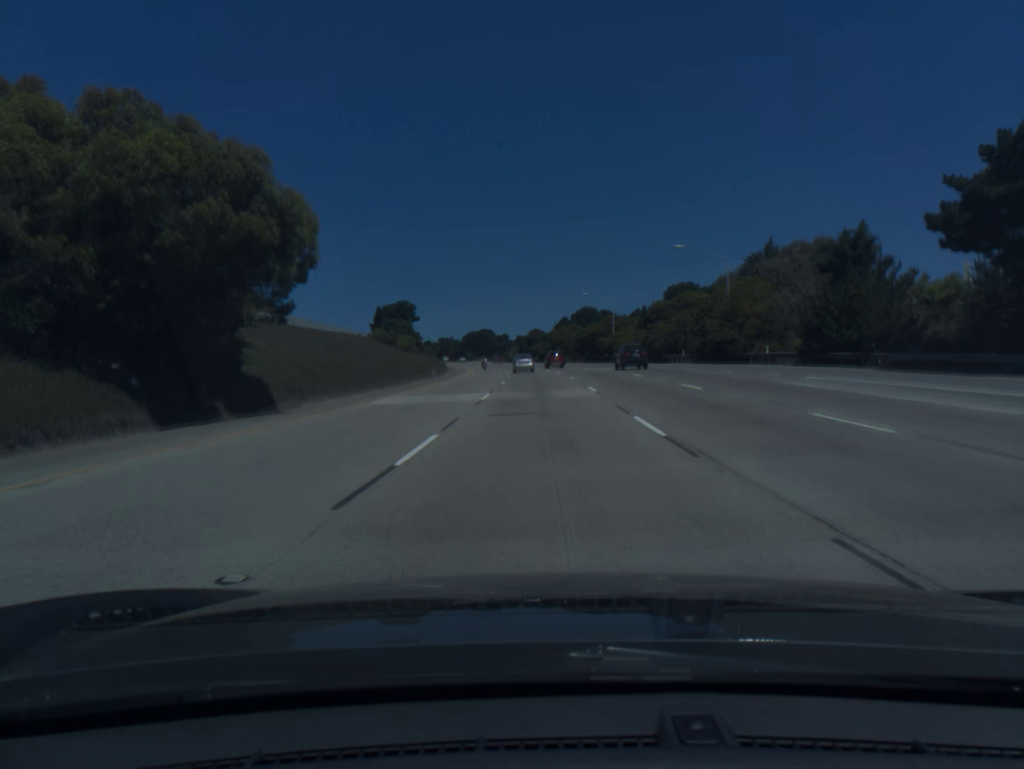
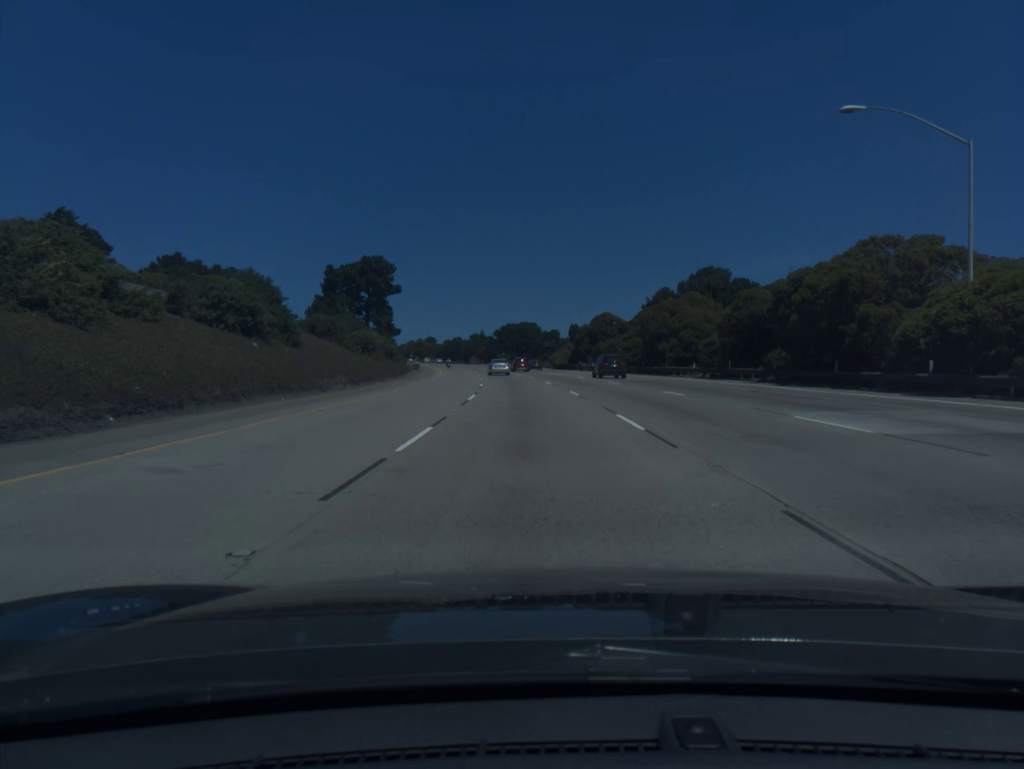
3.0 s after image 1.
(-1.8, +86.9) m; -4°
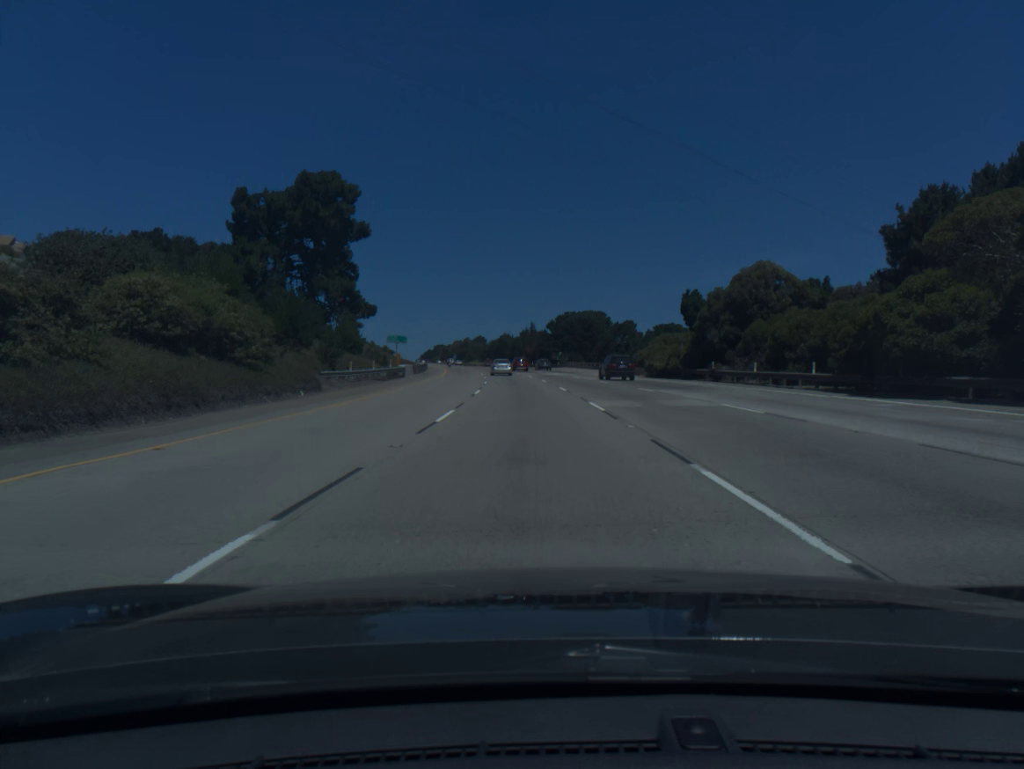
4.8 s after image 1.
(-2.0, +52.5) m; -4°
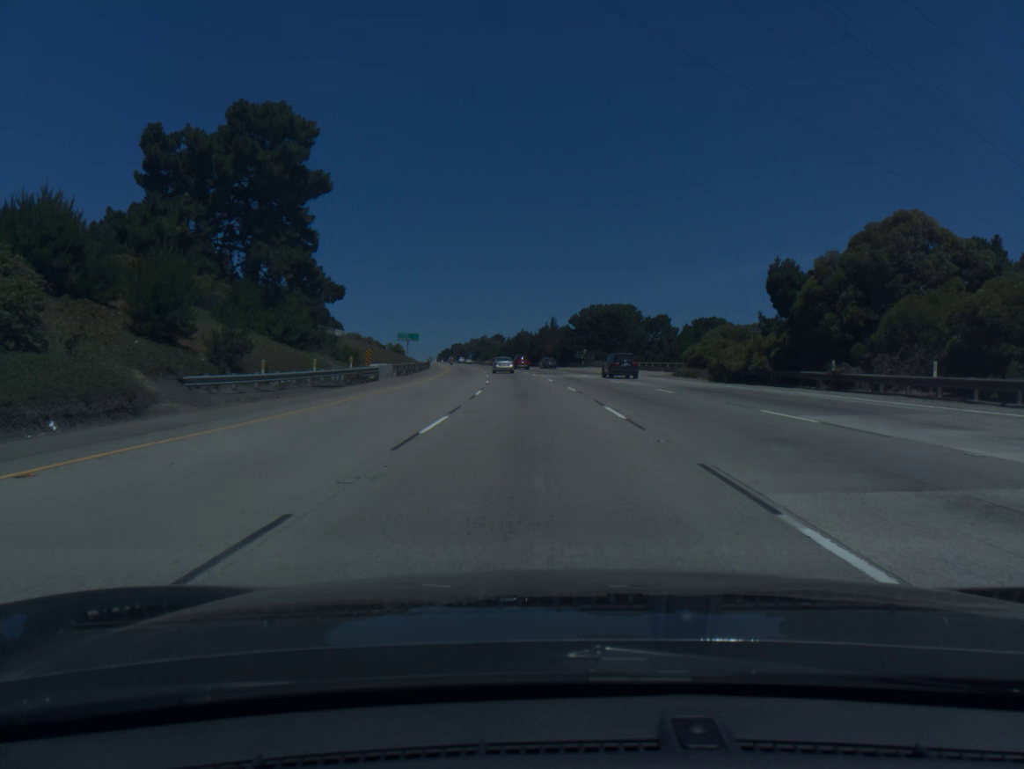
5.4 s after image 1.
(-0.2, +17.6) m; -1°
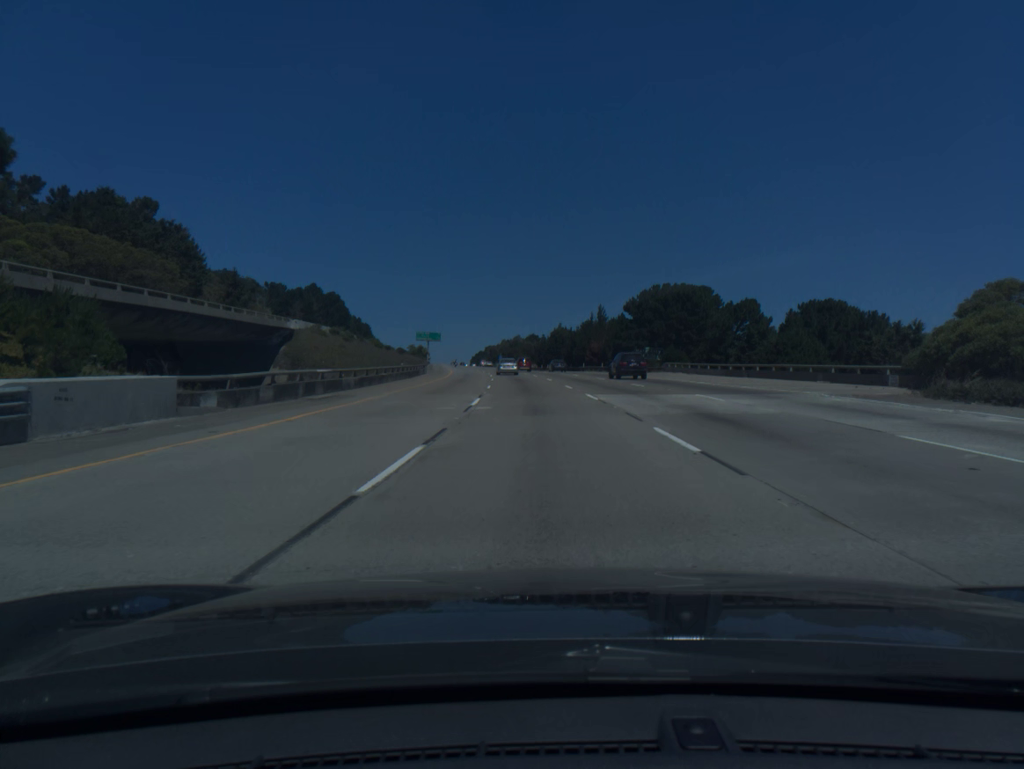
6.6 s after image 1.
(-0.9, +35.3) m; -3°
